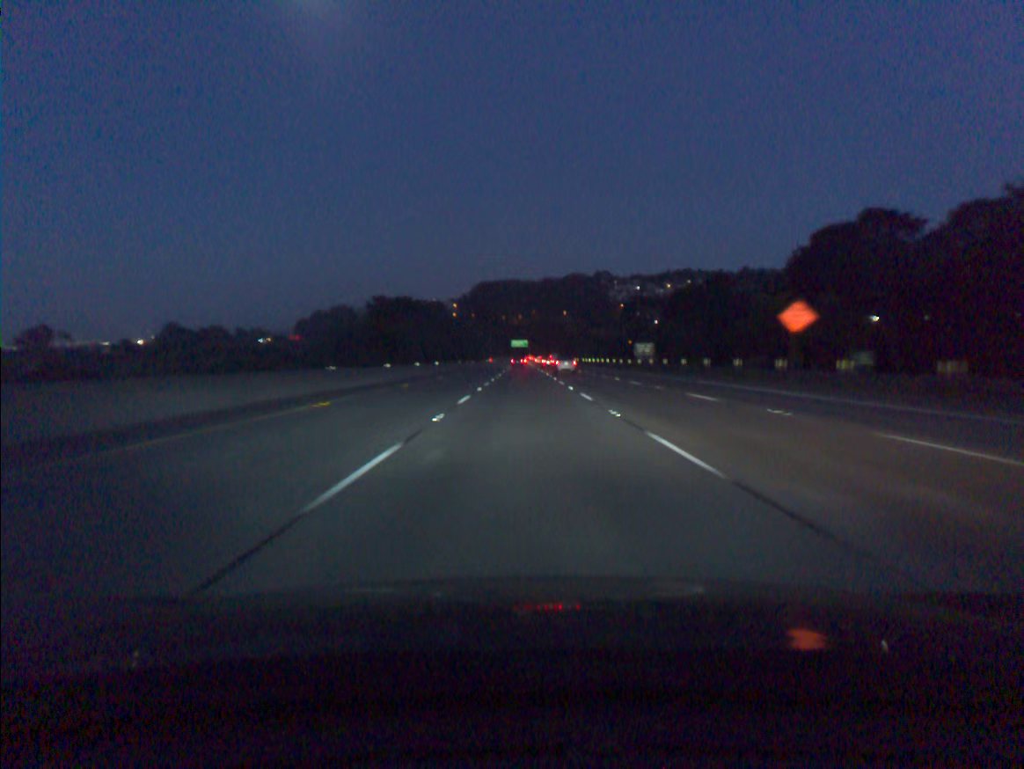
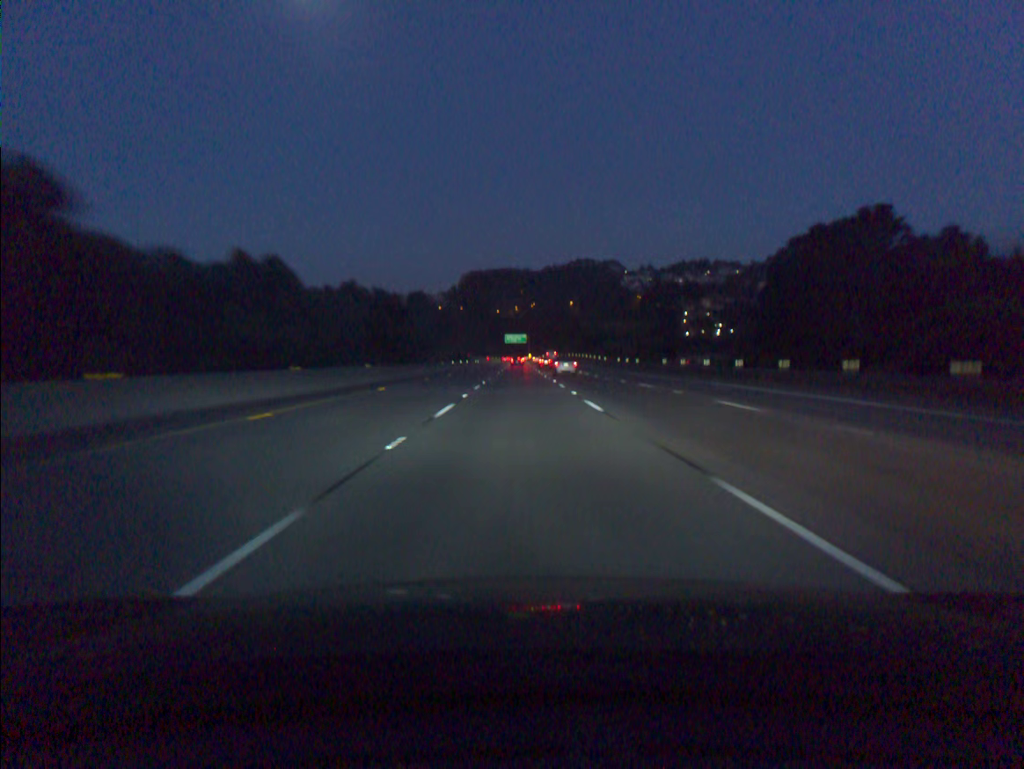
(+0.5, +92.4) m; 0°
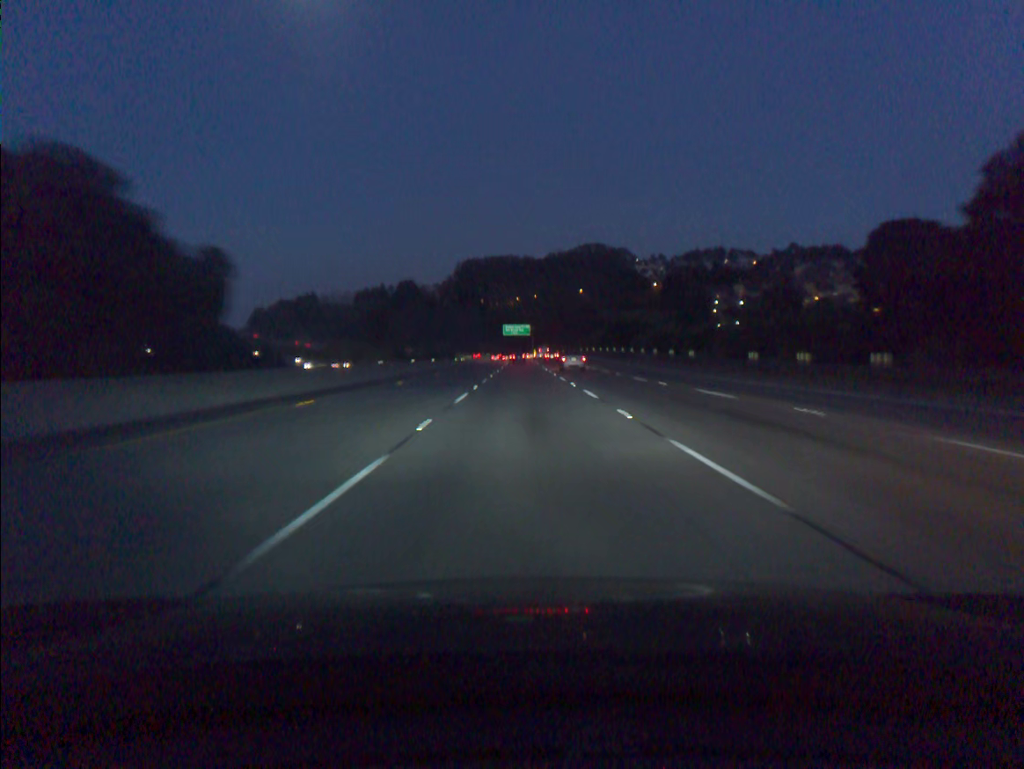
(-0.1, +55.4) m; 0°
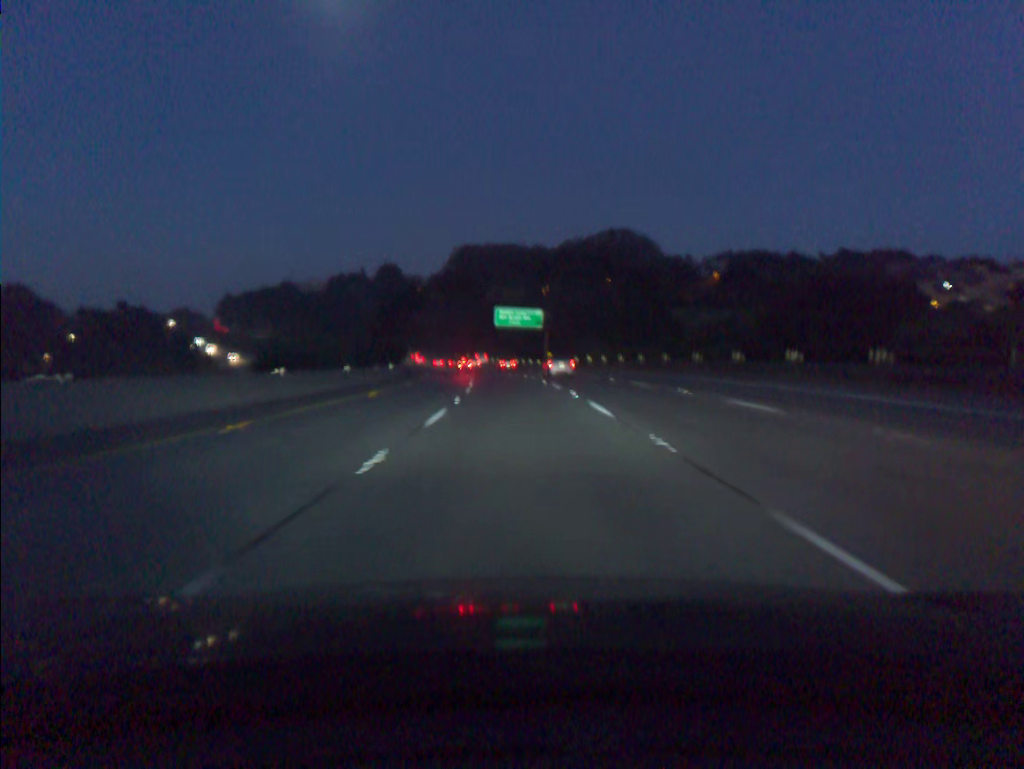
(+0.3, +92.3) m; 0°
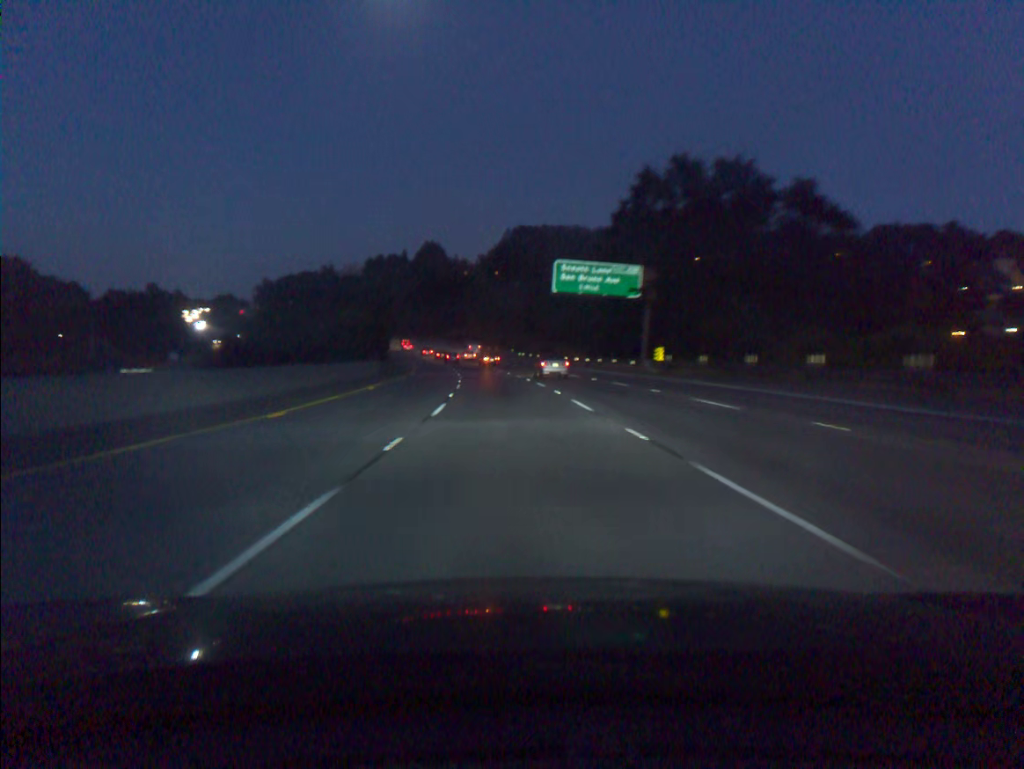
(-1.5, +55.4) m; -4°
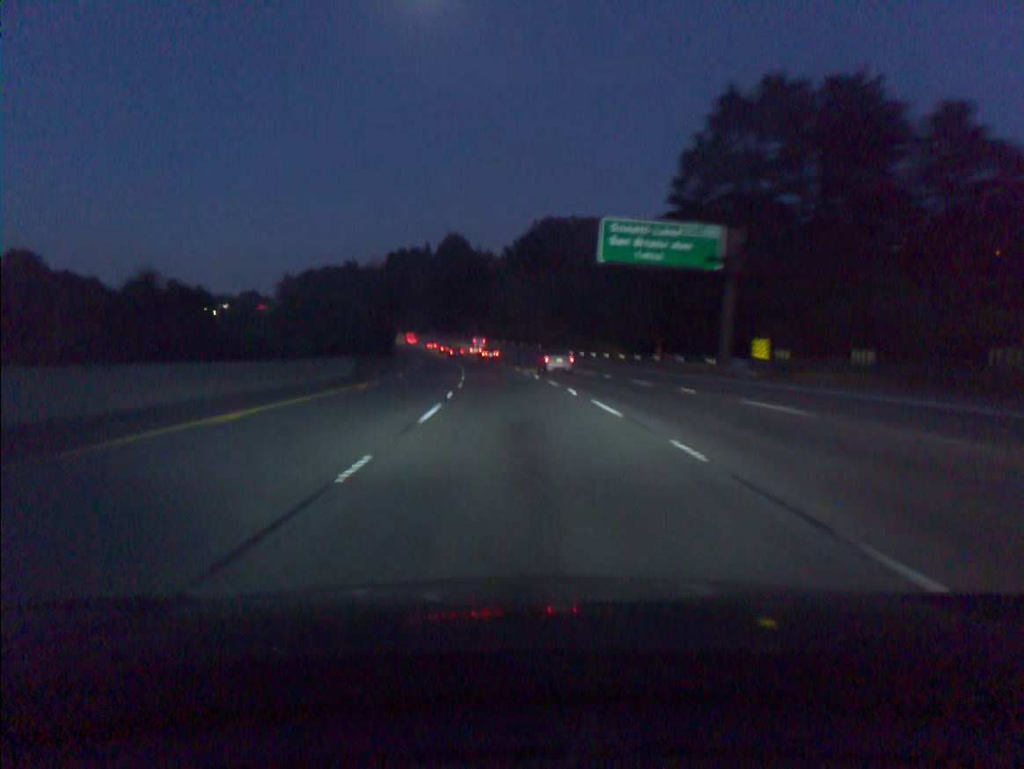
(-0.3, +18.5) m; -2°
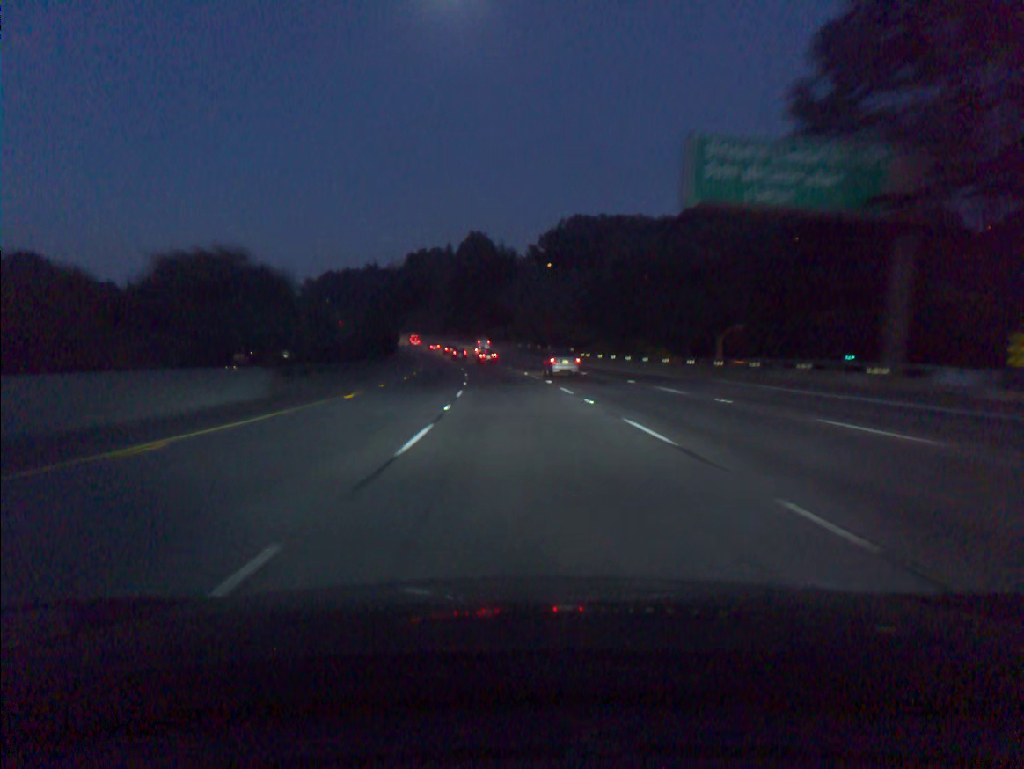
(-0.3, +18.5) m; -2°
